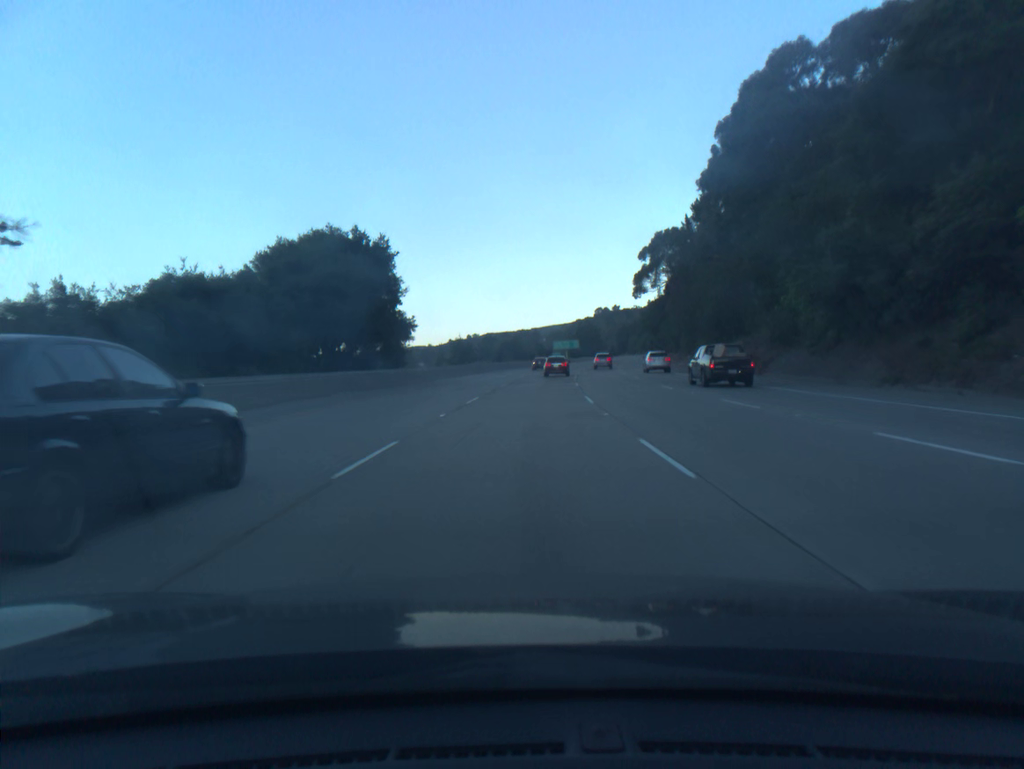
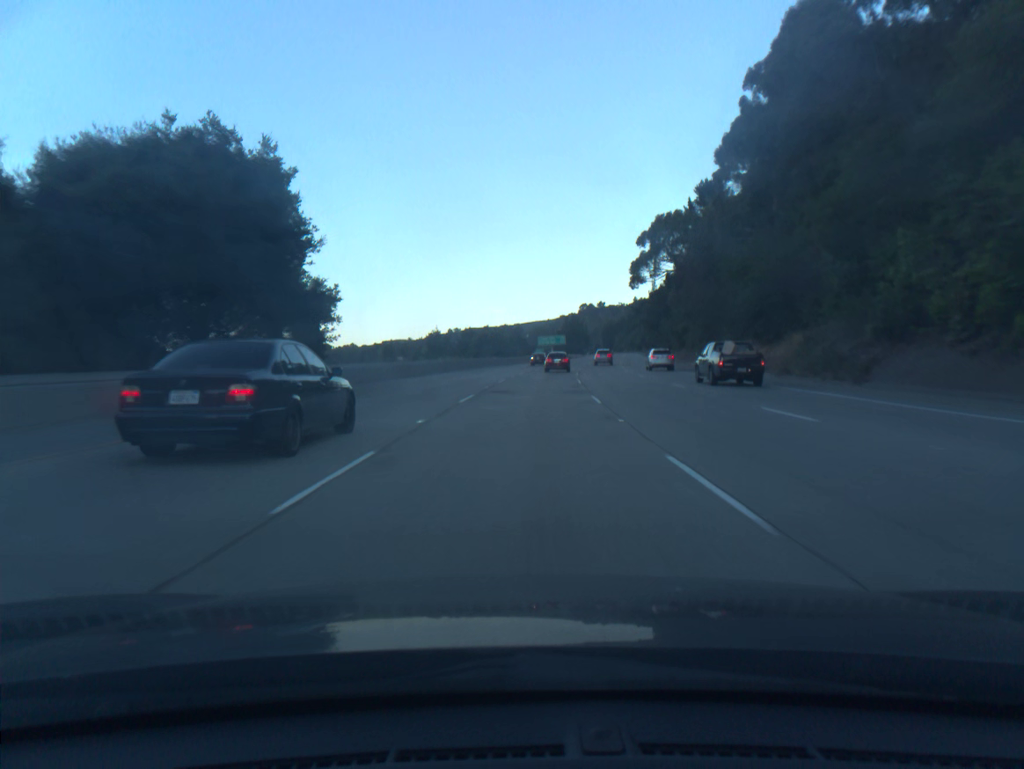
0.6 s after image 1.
(+0.1, +16.8) m; +1°
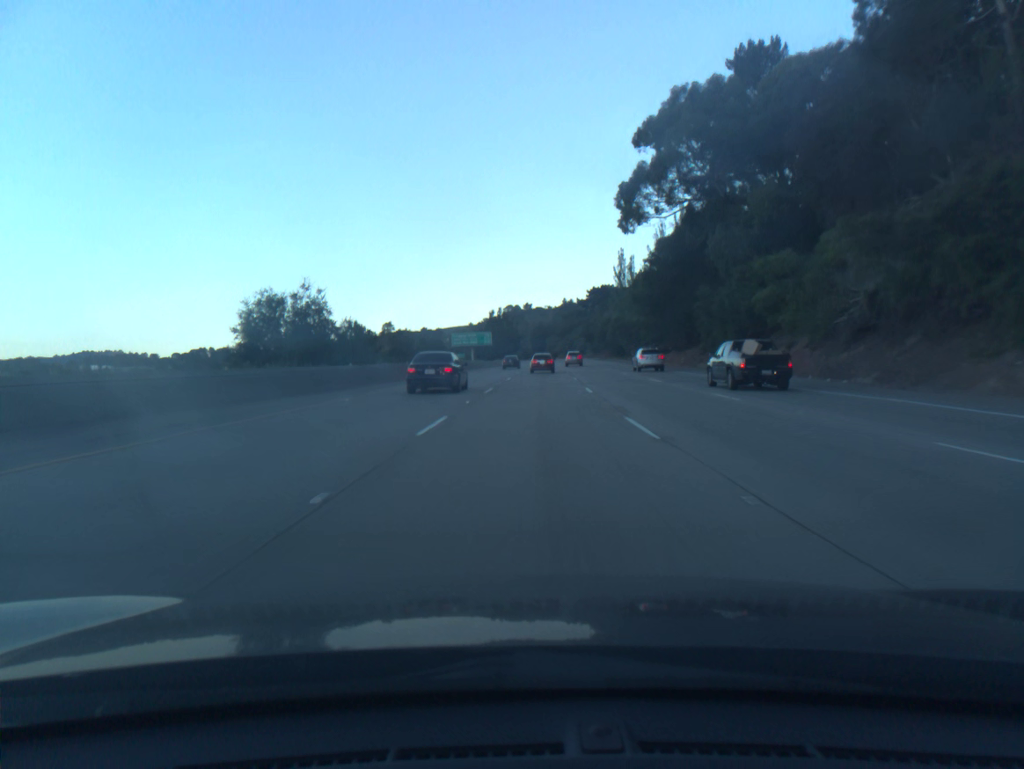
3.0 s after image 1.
(+3.2, +66.9) m; +6°
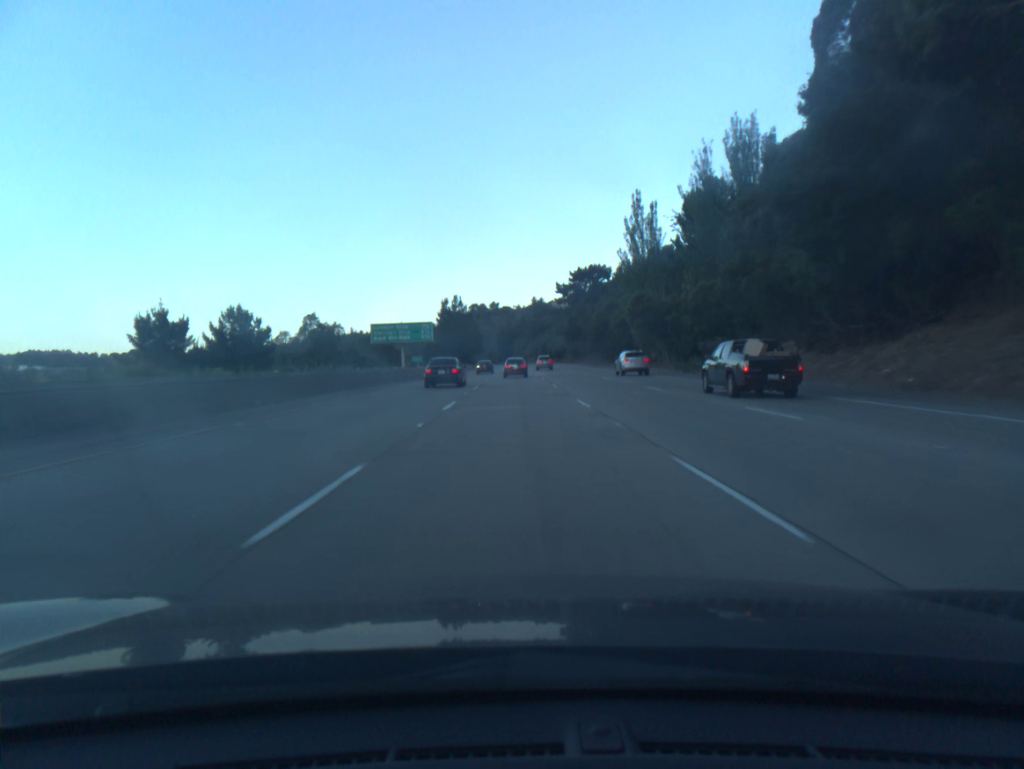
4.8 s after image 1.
(+1.3, +50.3) m; +3°
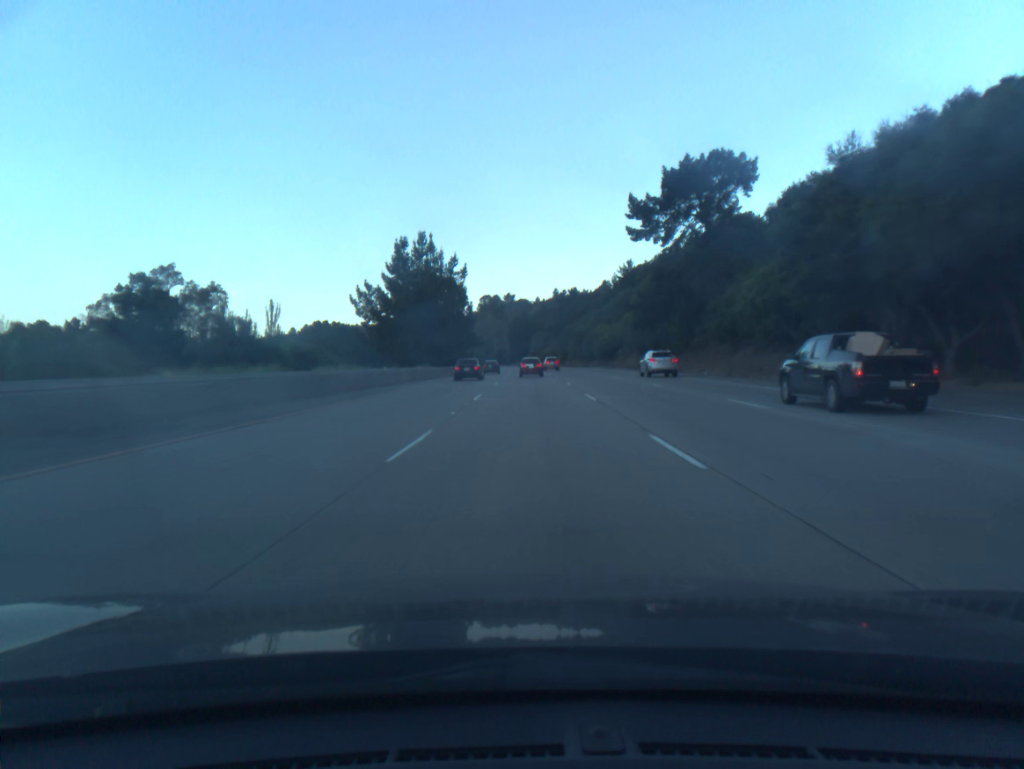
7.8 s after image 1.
(-0.8, +83.9) m; -1°
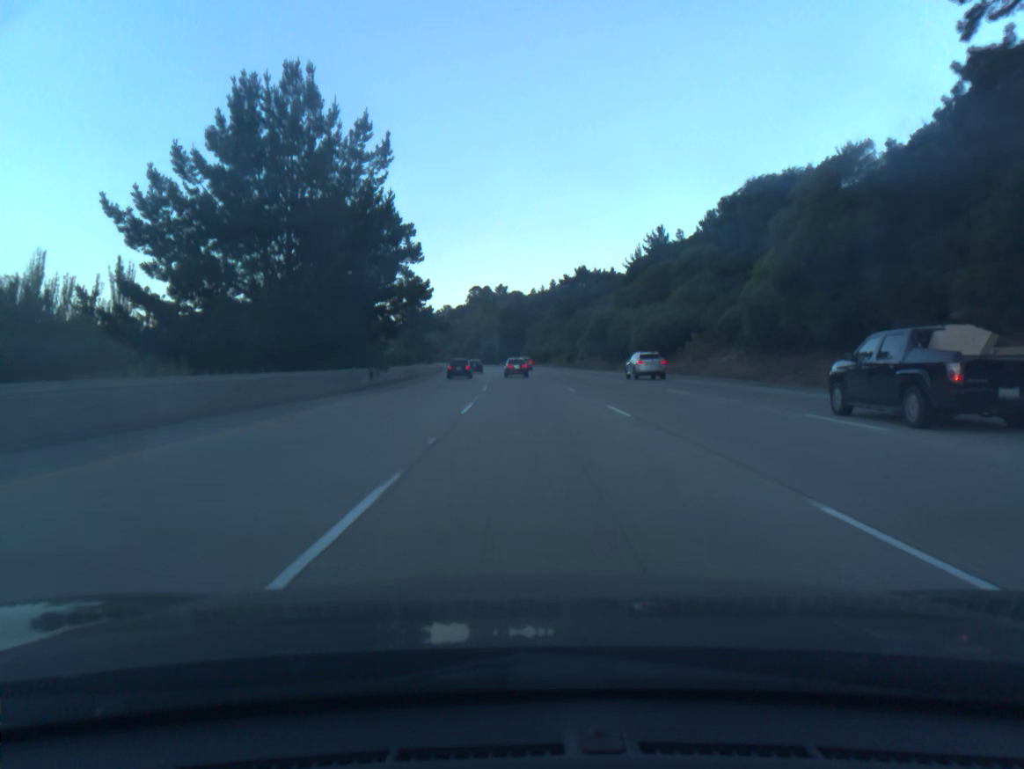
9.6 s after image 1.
(+0.2, +50.2) m; +1°
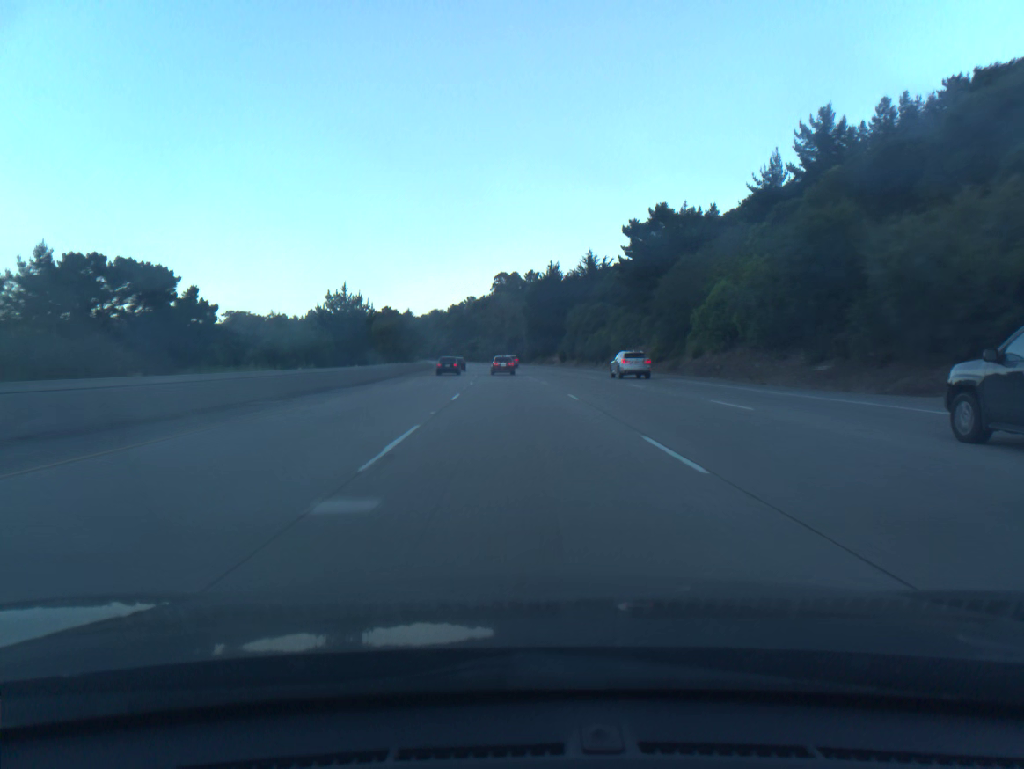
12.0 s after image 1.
(-0.7, +67.0) m; -2°
